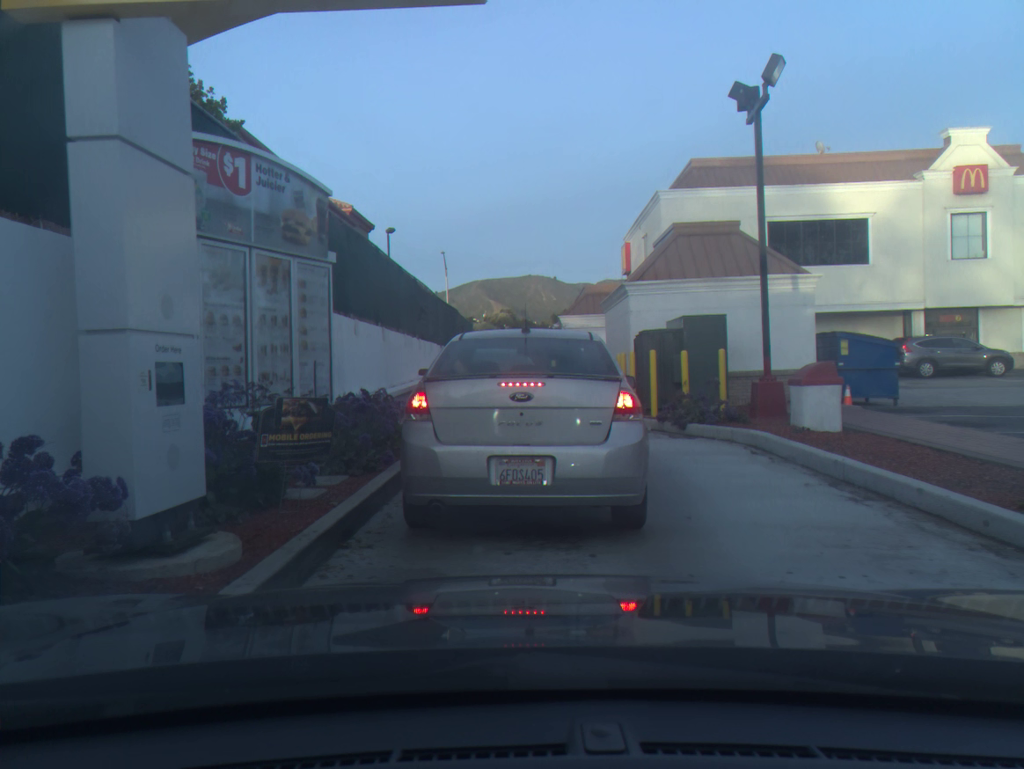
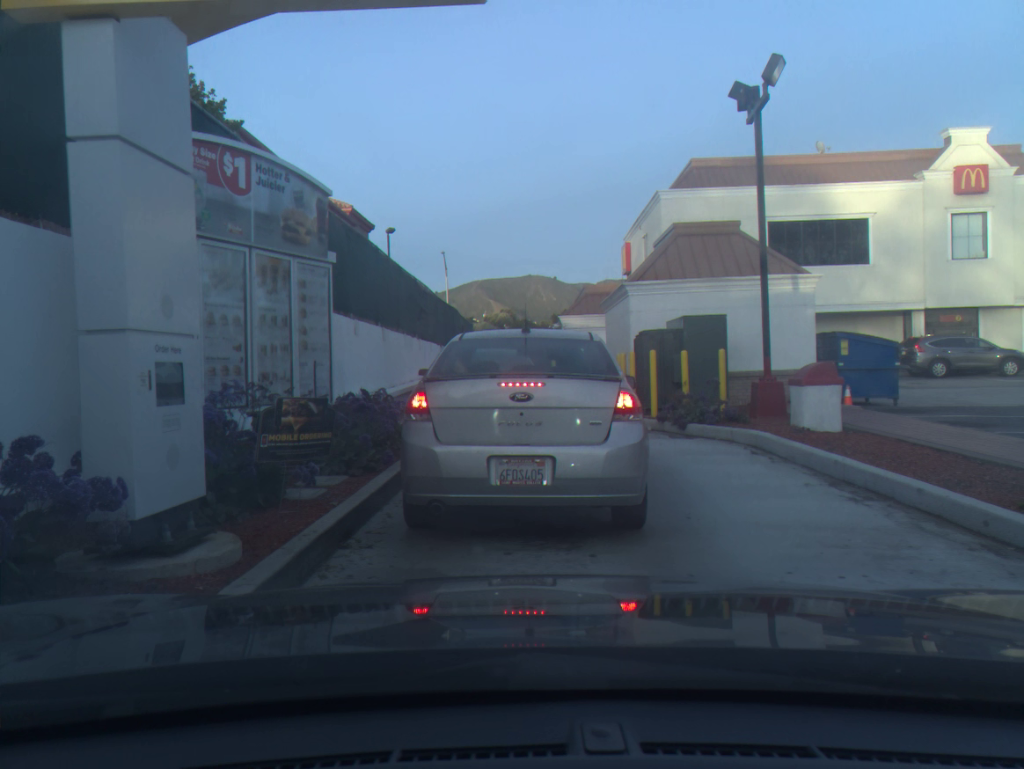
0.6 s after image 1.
(0.0, 0.0) m; 0°
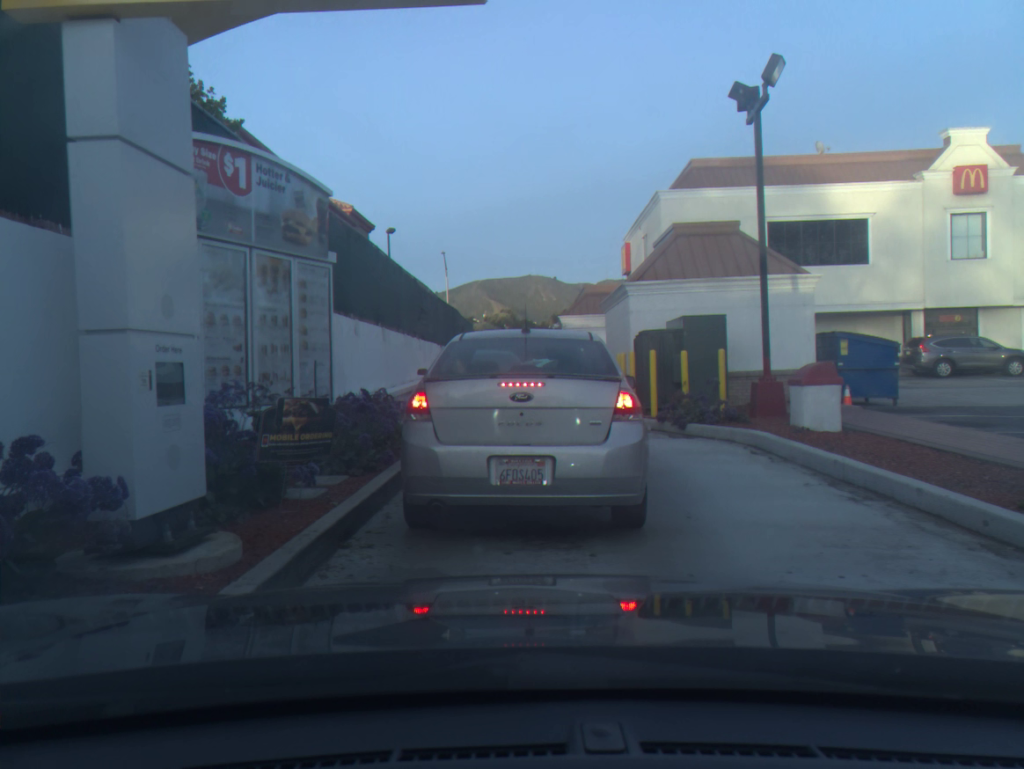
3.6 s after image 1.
(0.0, +0.1) m; 0°
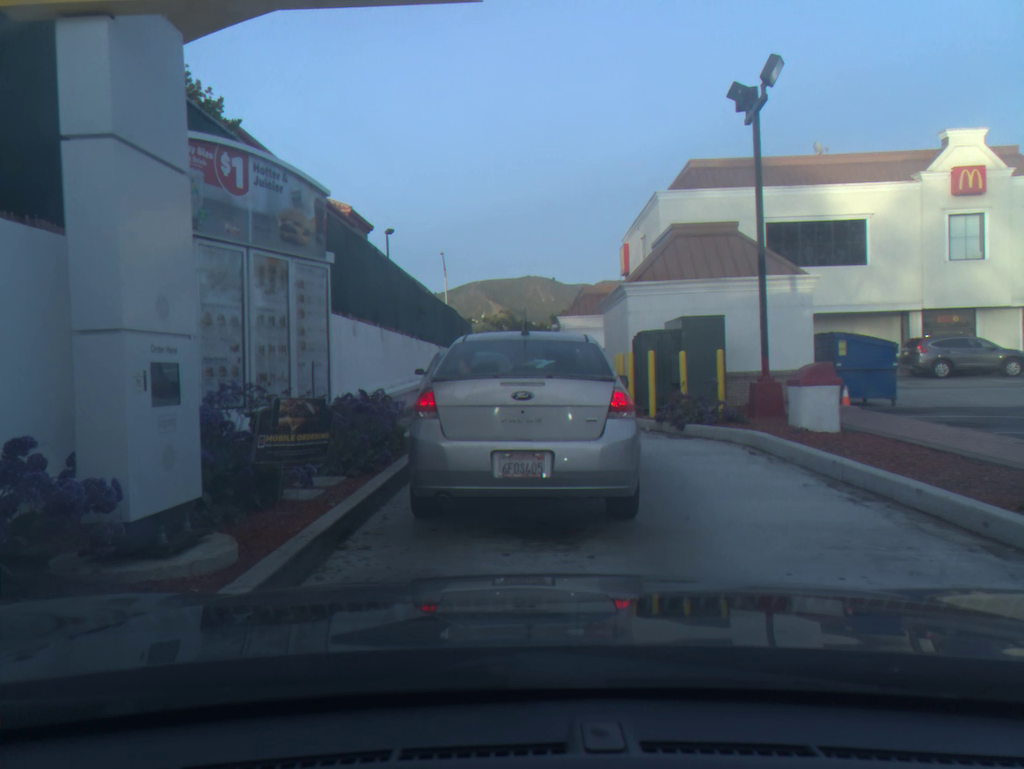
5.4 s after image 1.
(0.0, 0.0) m; 0°
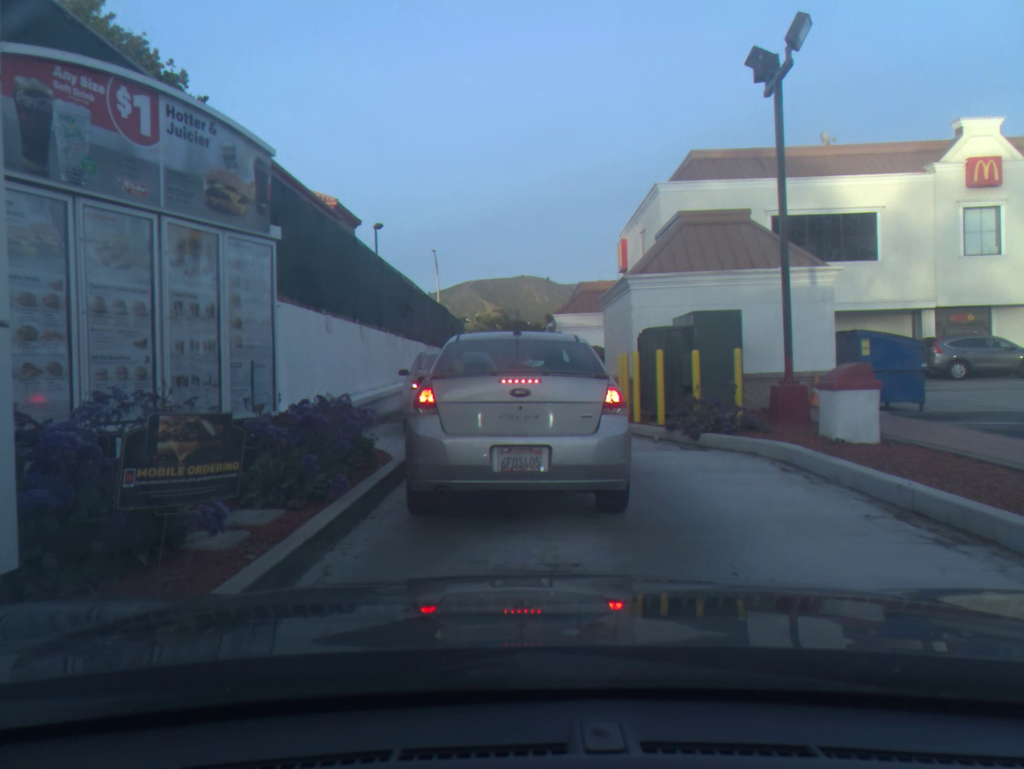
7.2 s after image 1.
(+0.1, +1.5) m; +1°
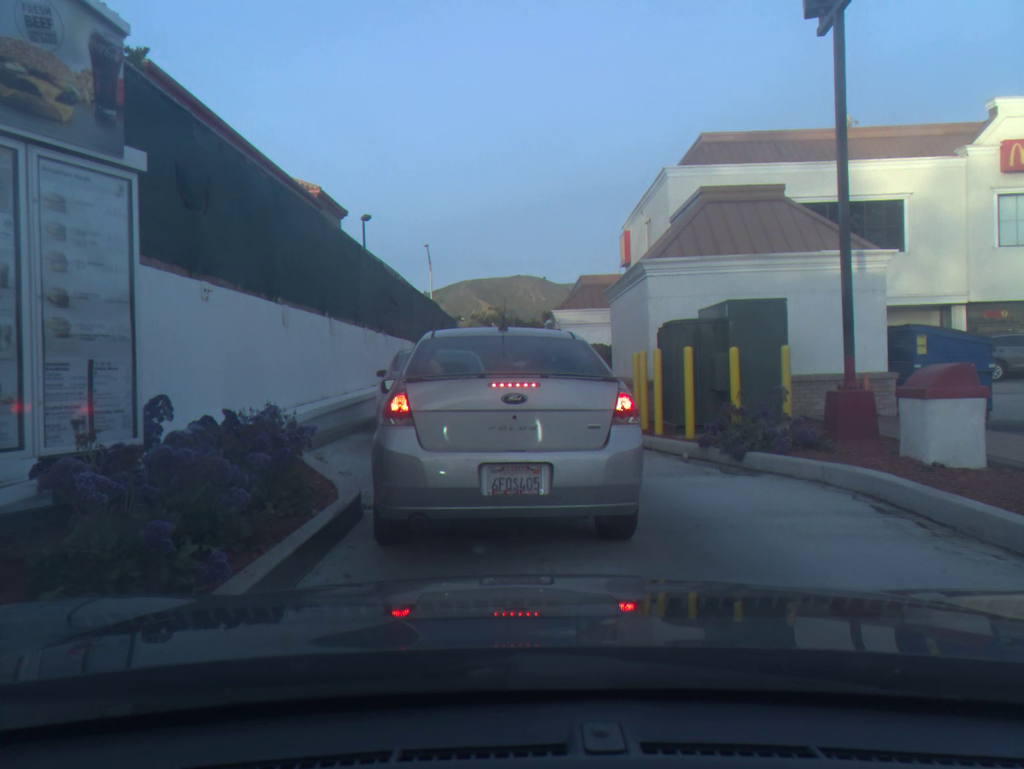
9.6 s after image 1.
(+0.1, +2.4) m; 0°
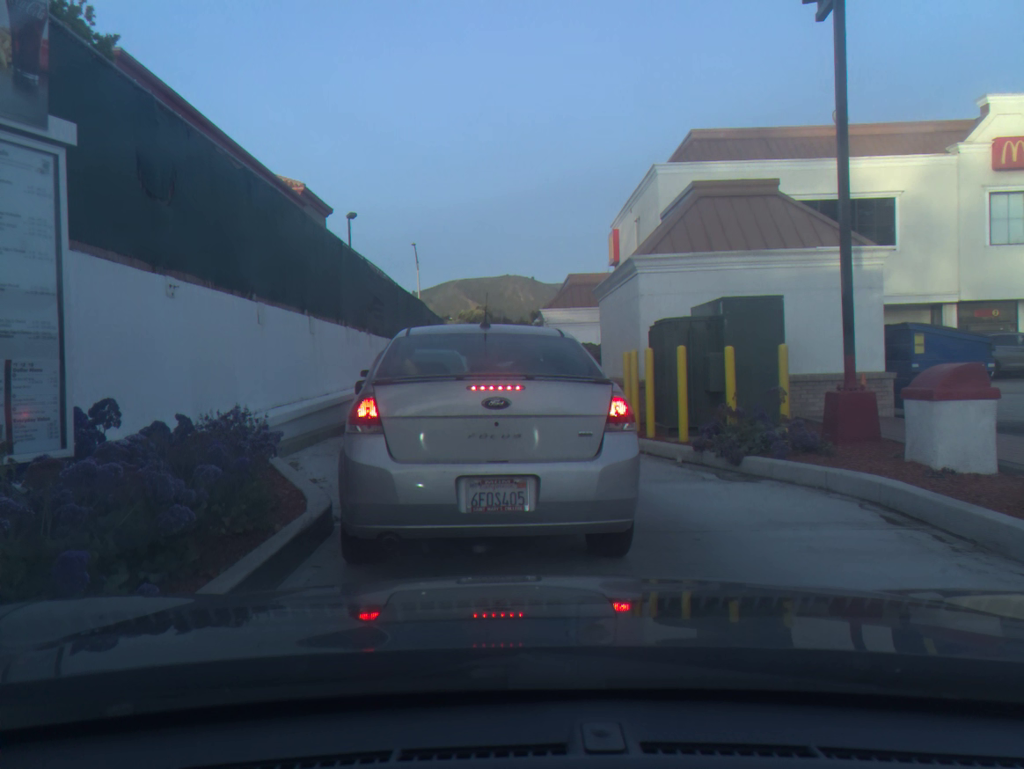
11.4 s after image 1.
(+0.1, +0.5) m; +1°
